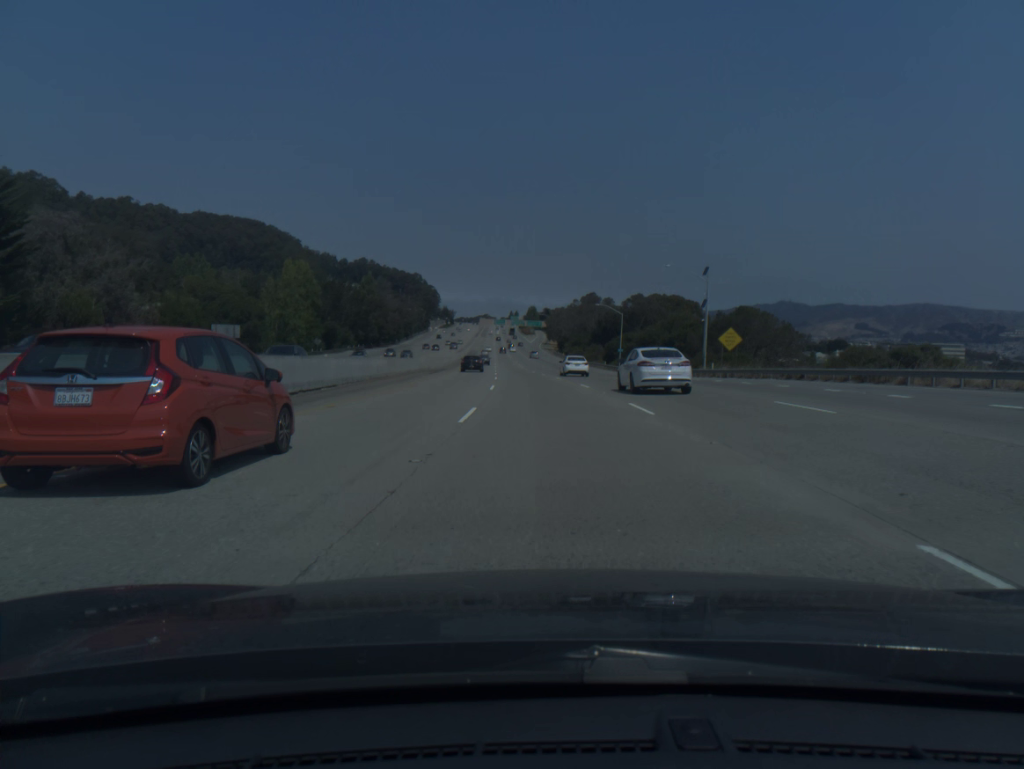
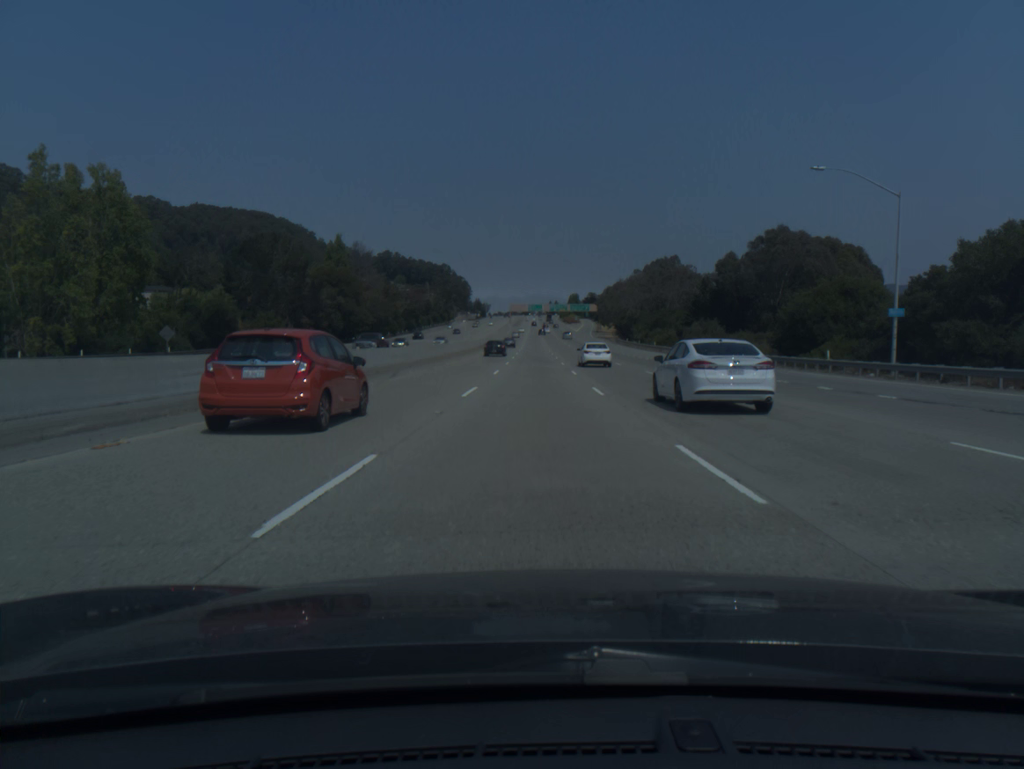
(-2.8, +82.2) m; -3°
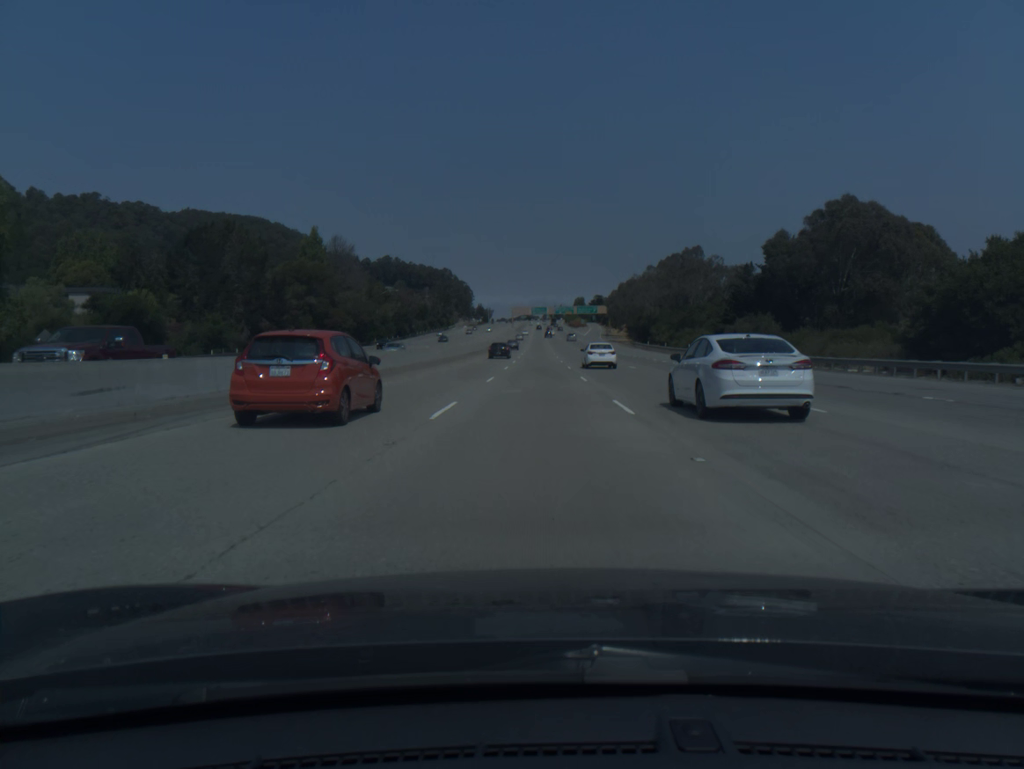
(-0.1, +20.6) m; 0°
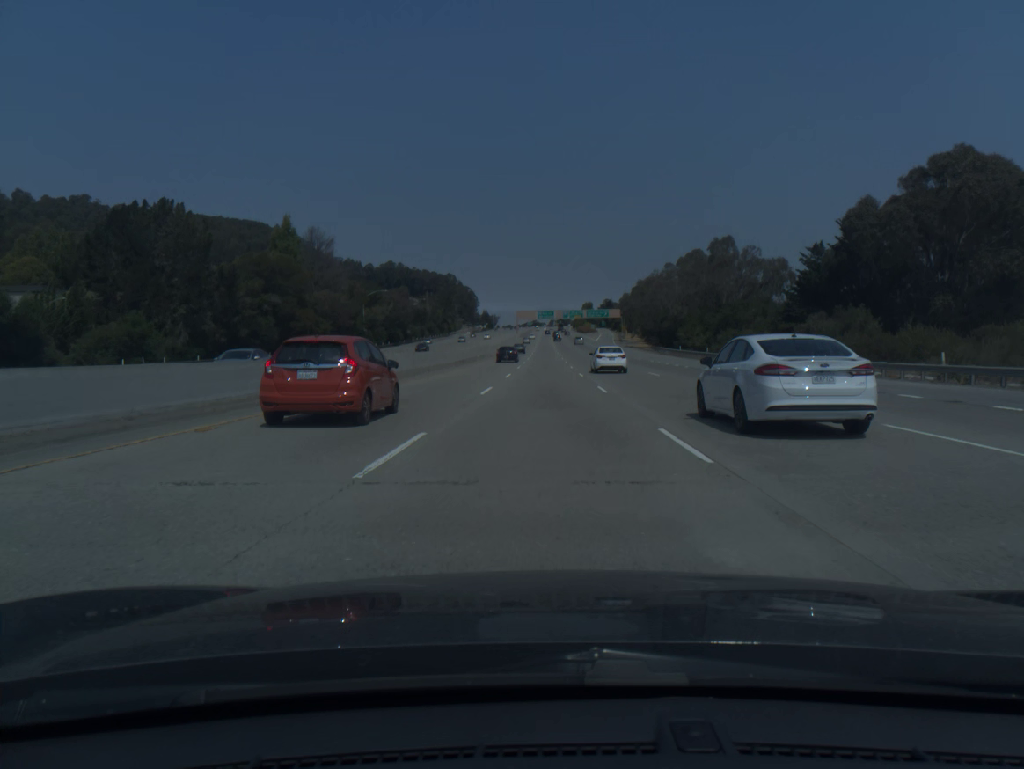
(-0.1, +20.6) m; -1°
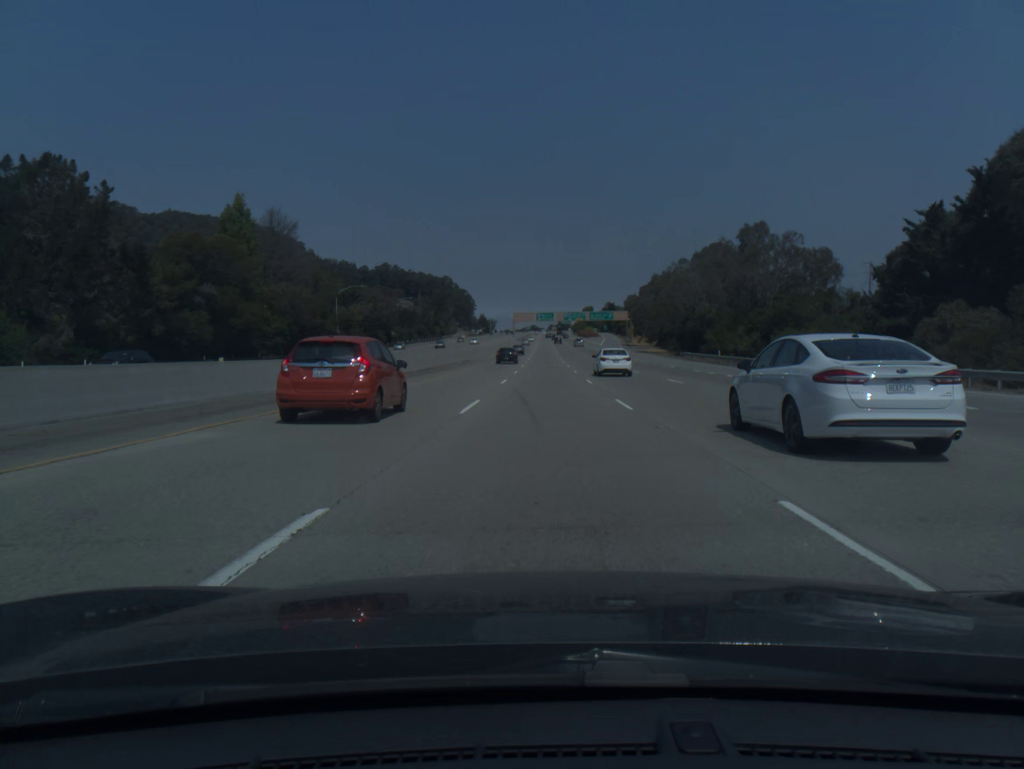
(0.0, +20.5) m; 0°
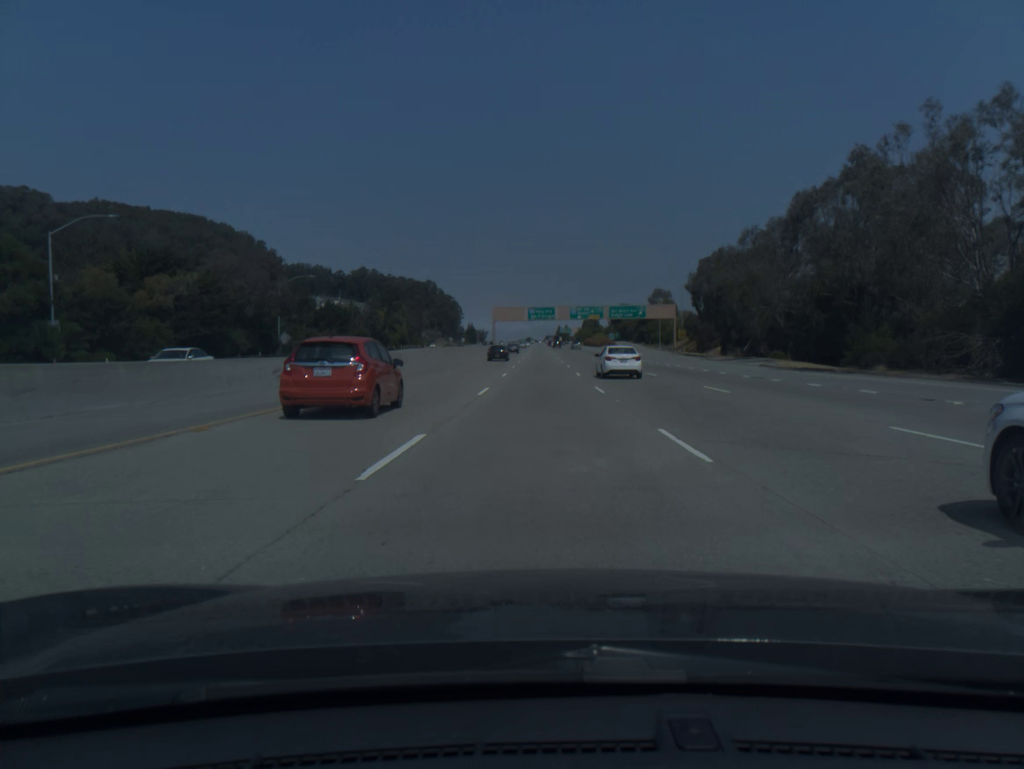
(+0.5, +81.7) m; 0°
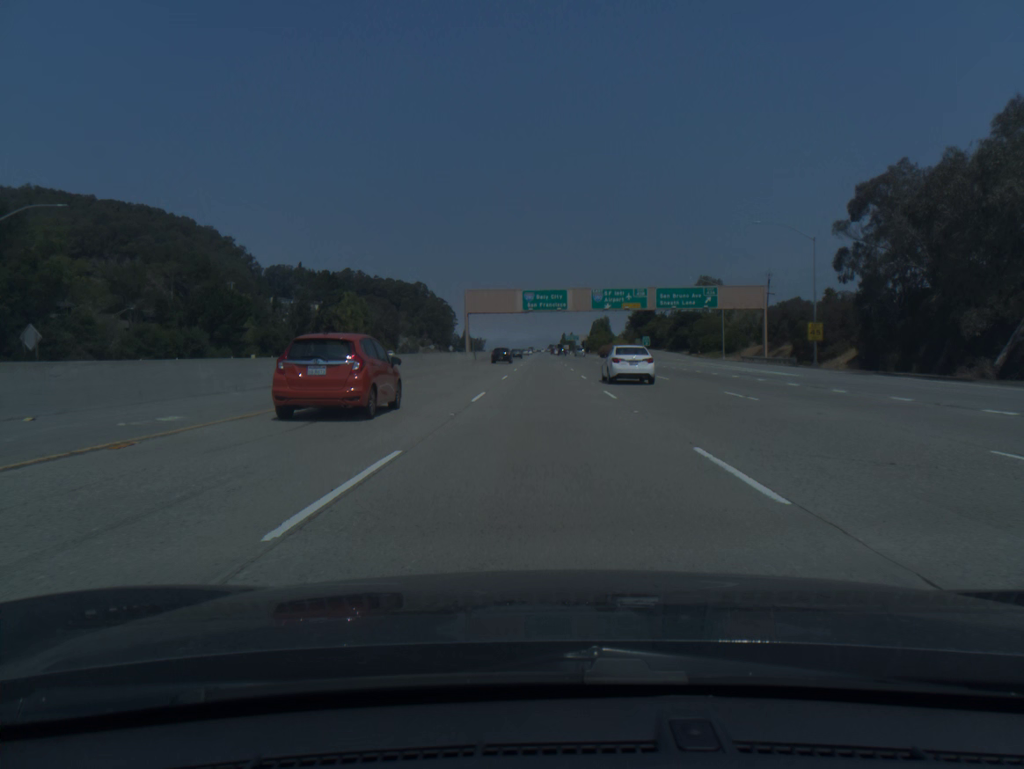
(0.0, +61.0) m; 0°
